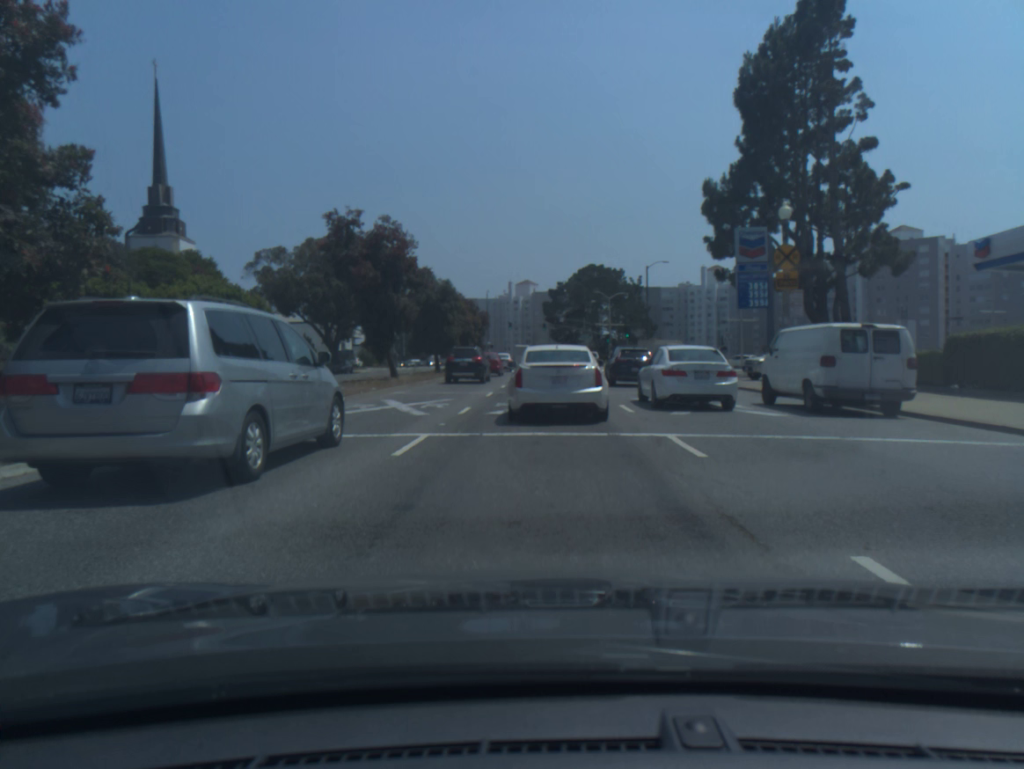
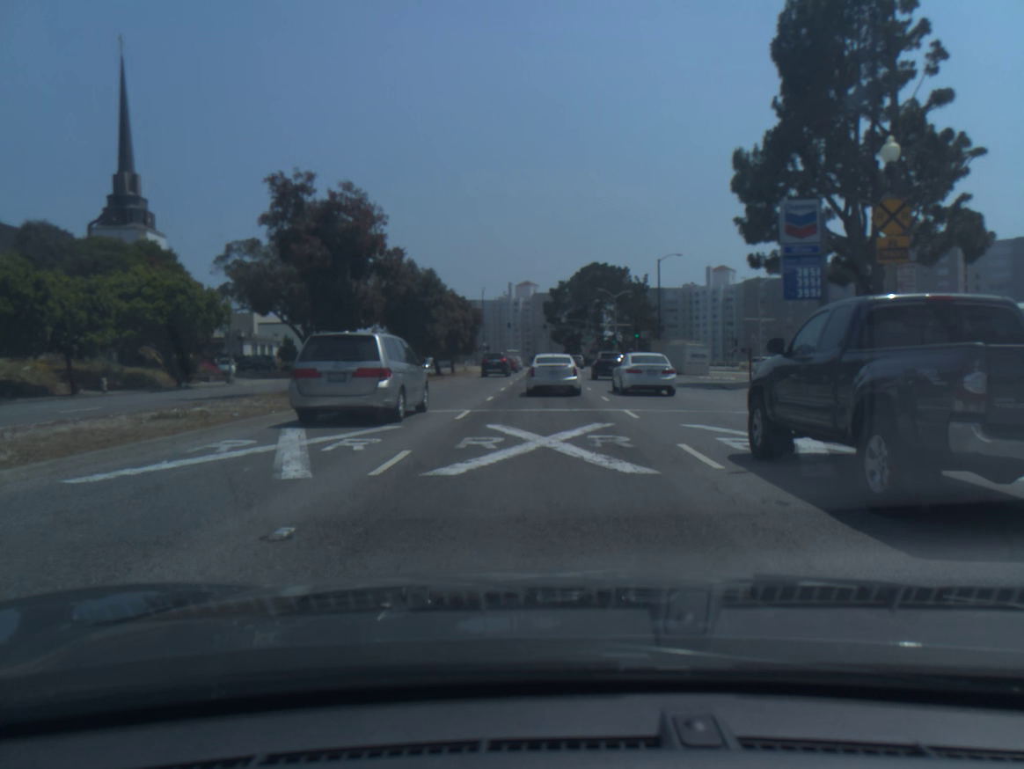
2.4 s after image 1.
(0.0, +8.1) m; 0°
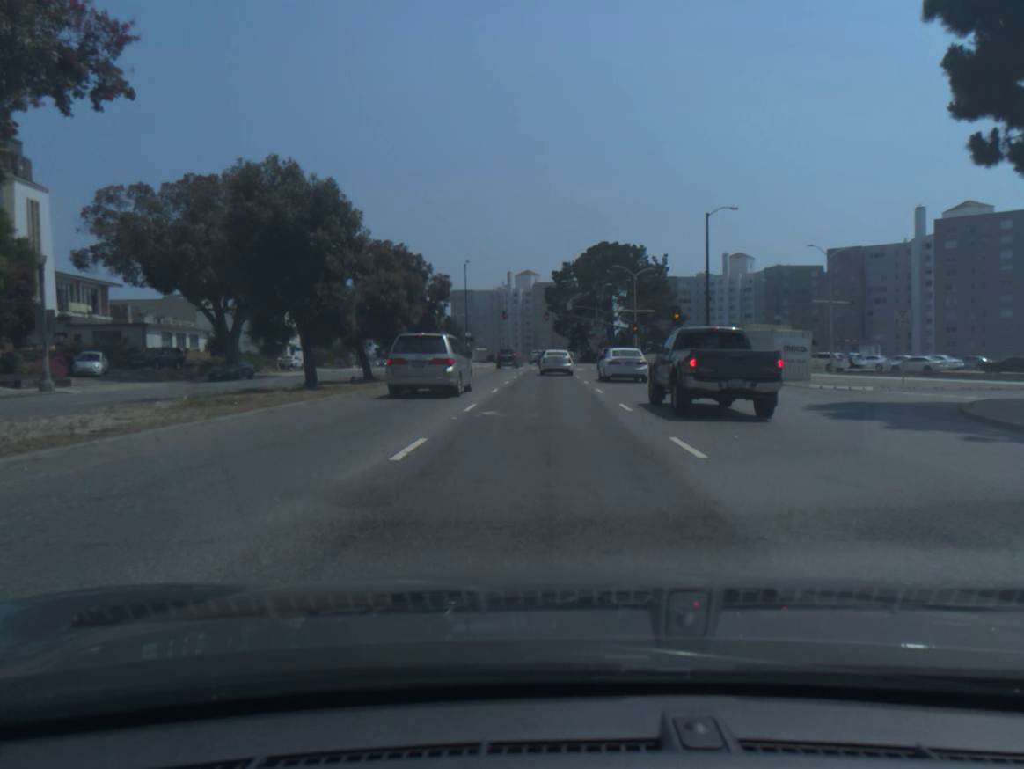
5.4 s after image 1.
(+0.1, +21.6) m; 0°
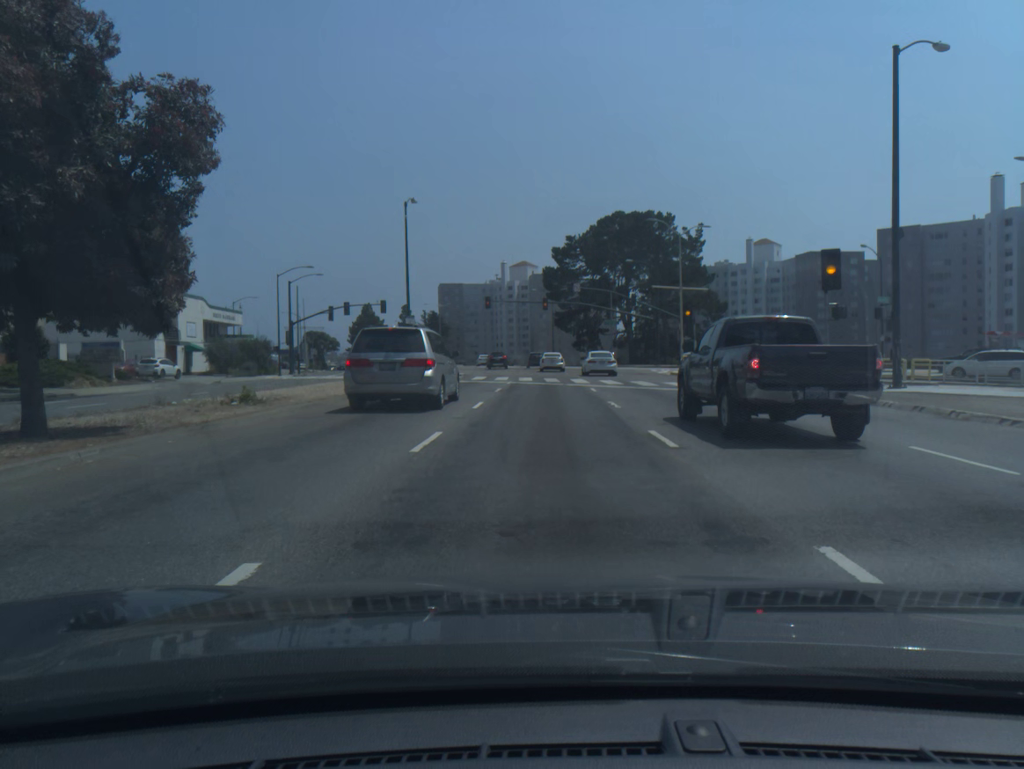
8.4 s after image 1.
(+0.1, +29.2) m; 0°
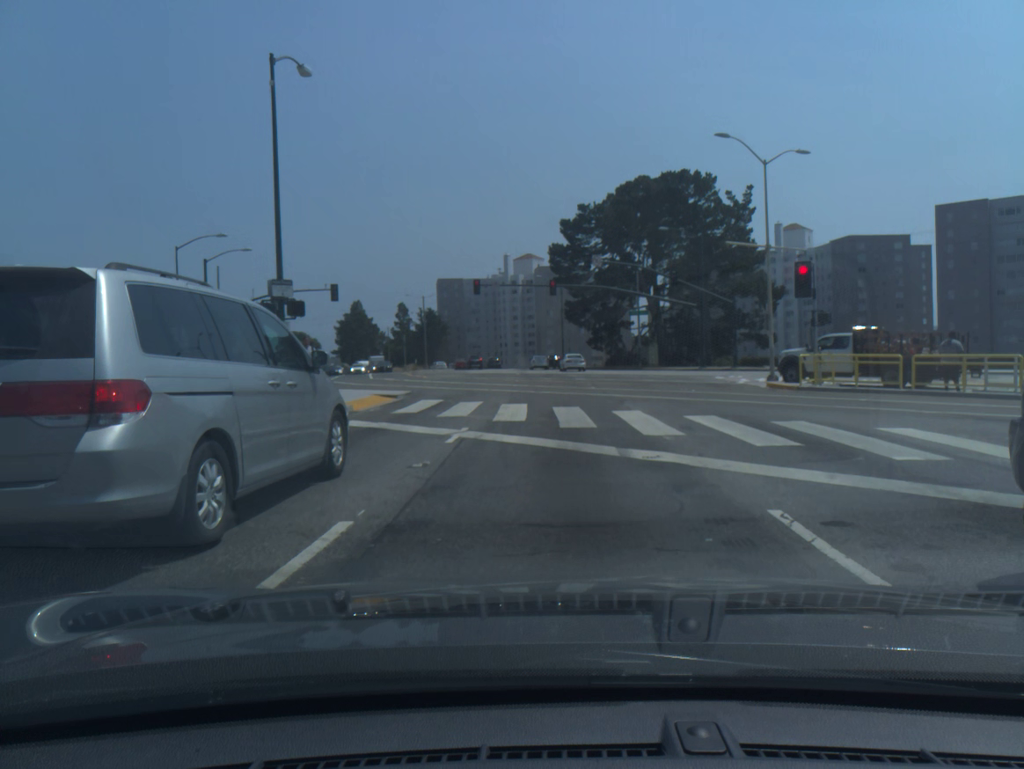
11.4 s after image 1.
(+0.1, +21.4) m; 0°
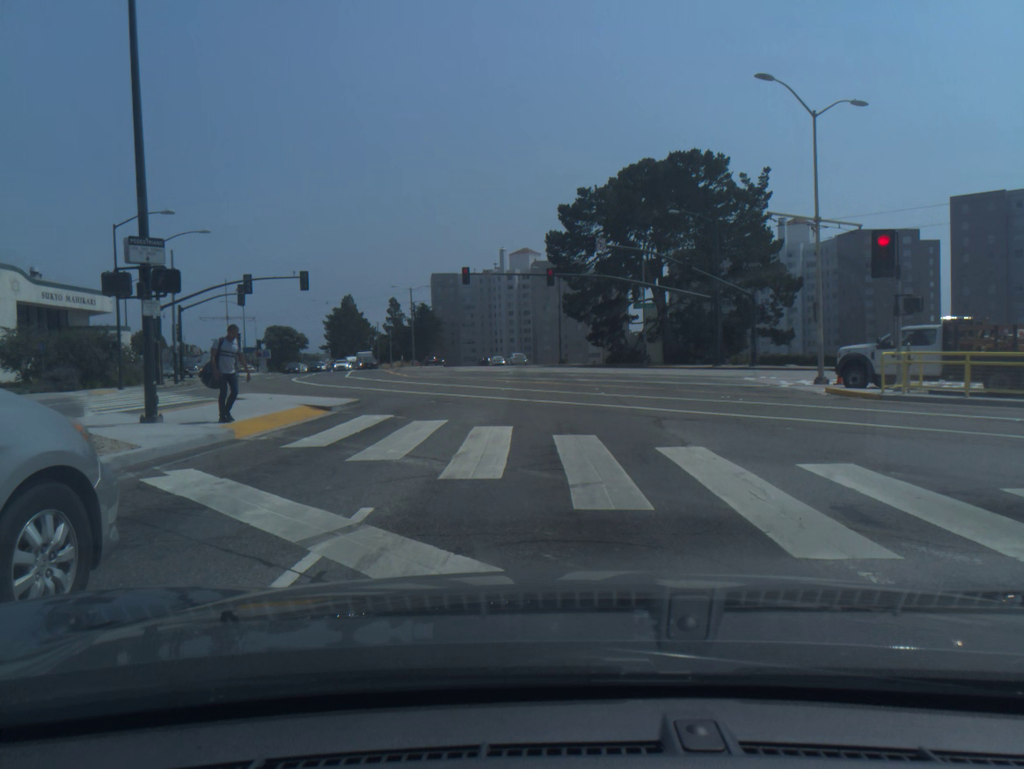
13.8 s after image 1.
(0.0, +7.4) m; +1°
